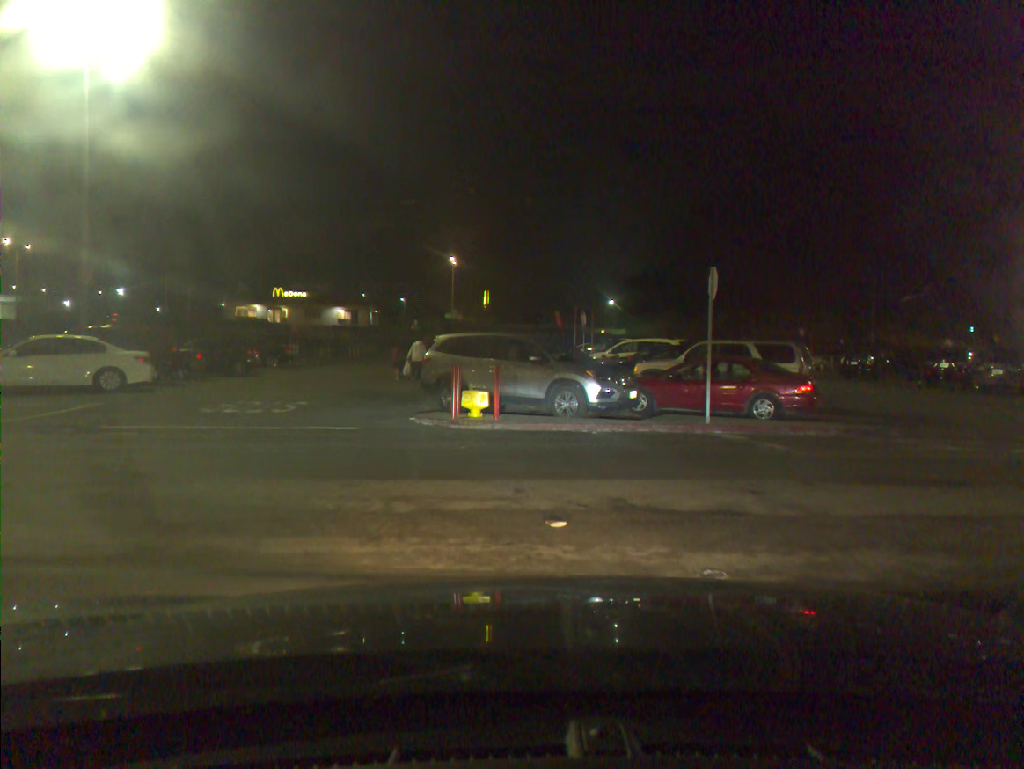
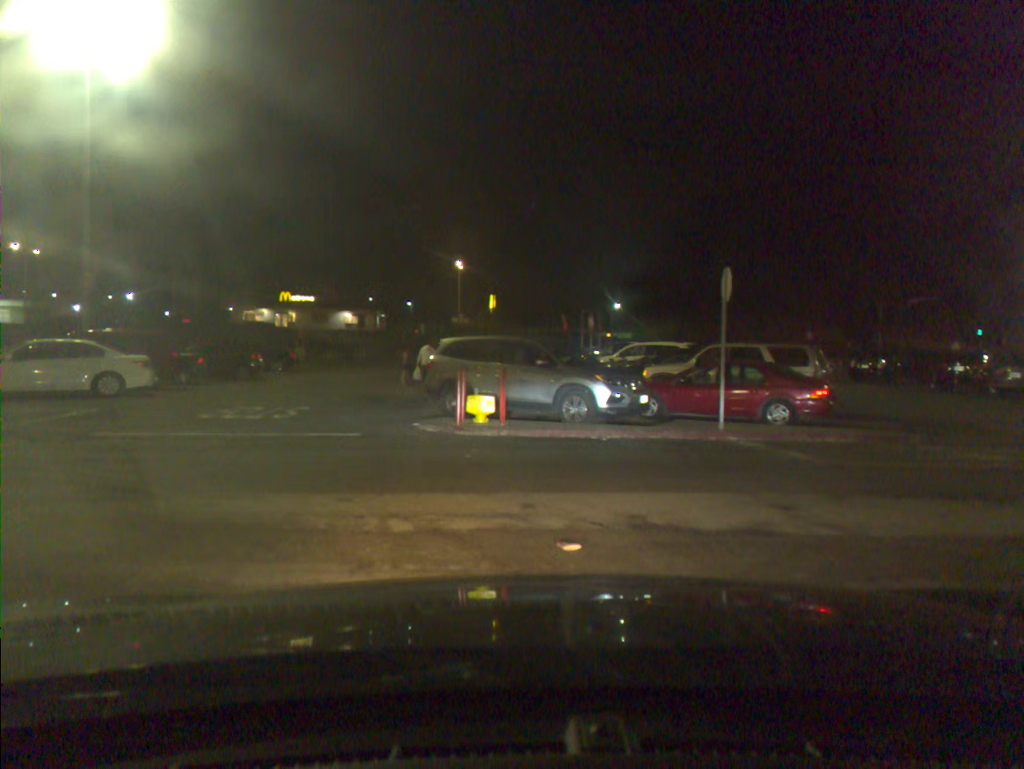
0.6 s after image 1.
(0.0, +0.6) m; 0°
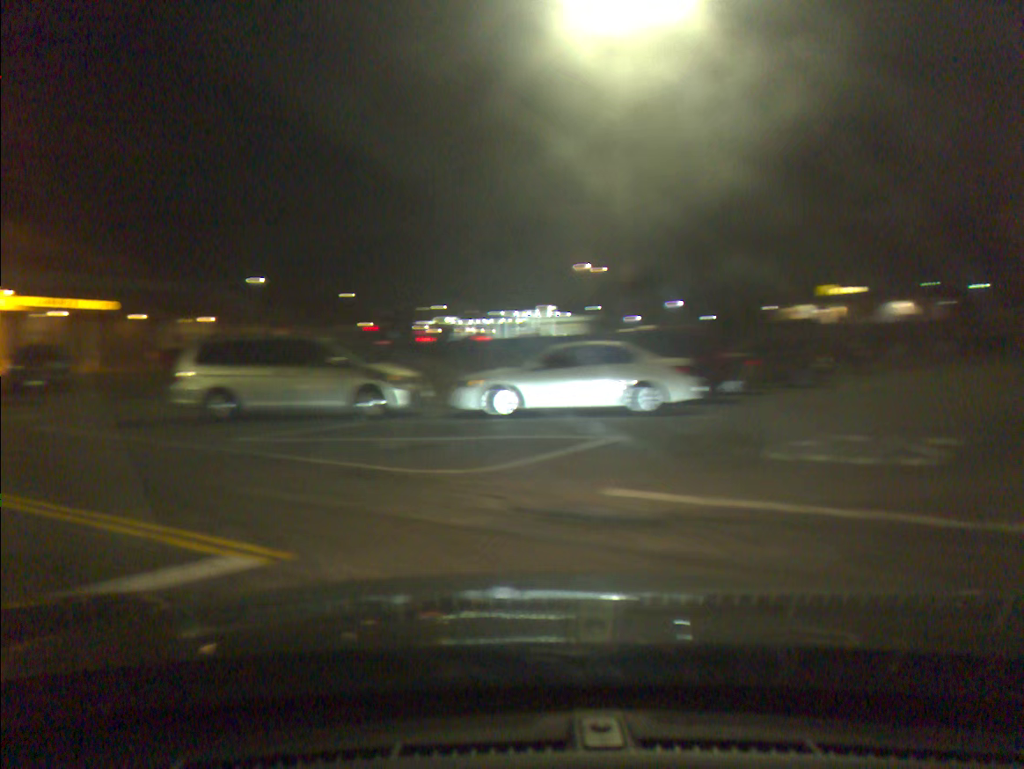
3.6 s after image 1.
(-3.1, +6.8) m; -38°
